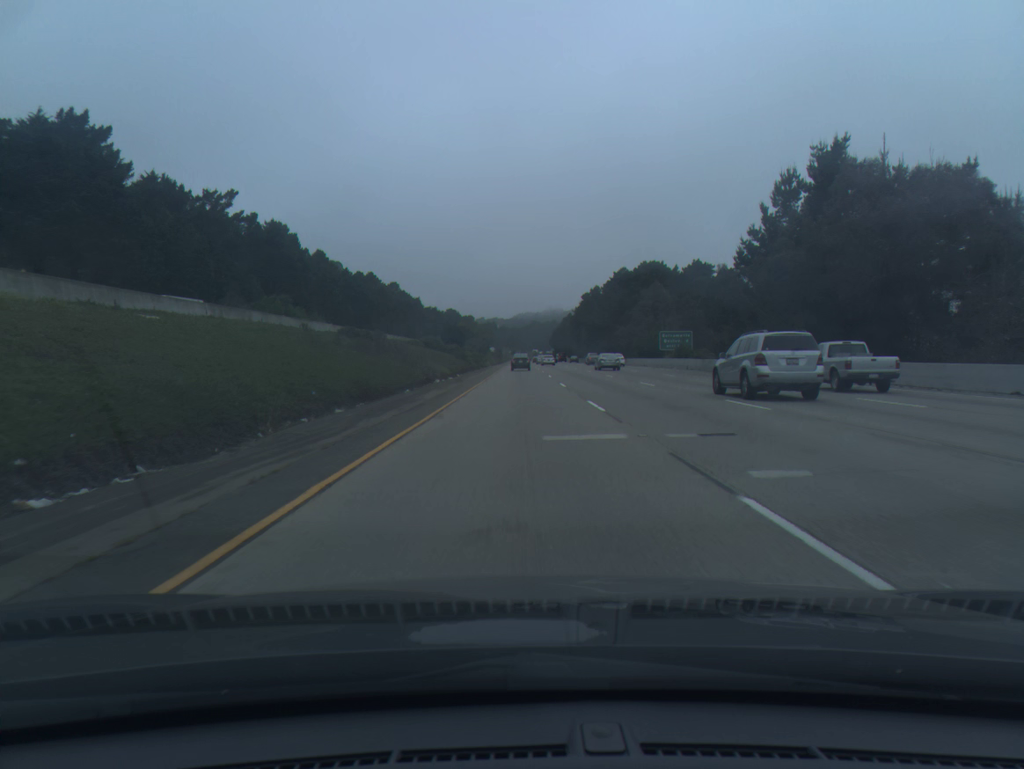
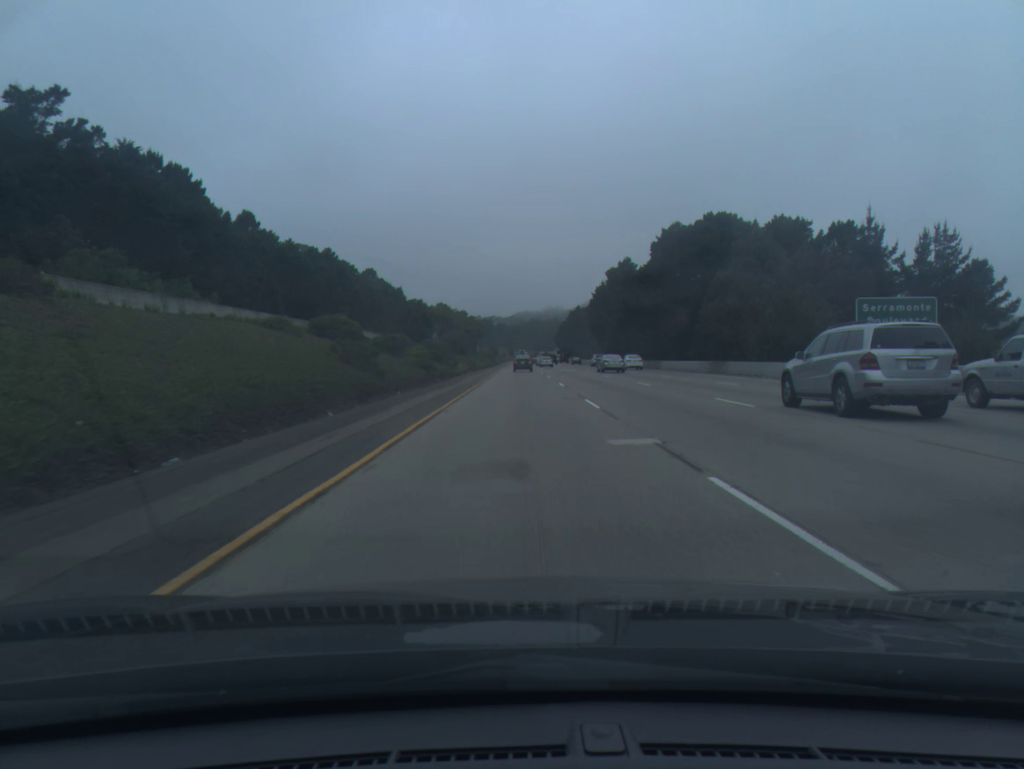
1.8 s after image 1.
(-0.1, +57.2) m; 0°
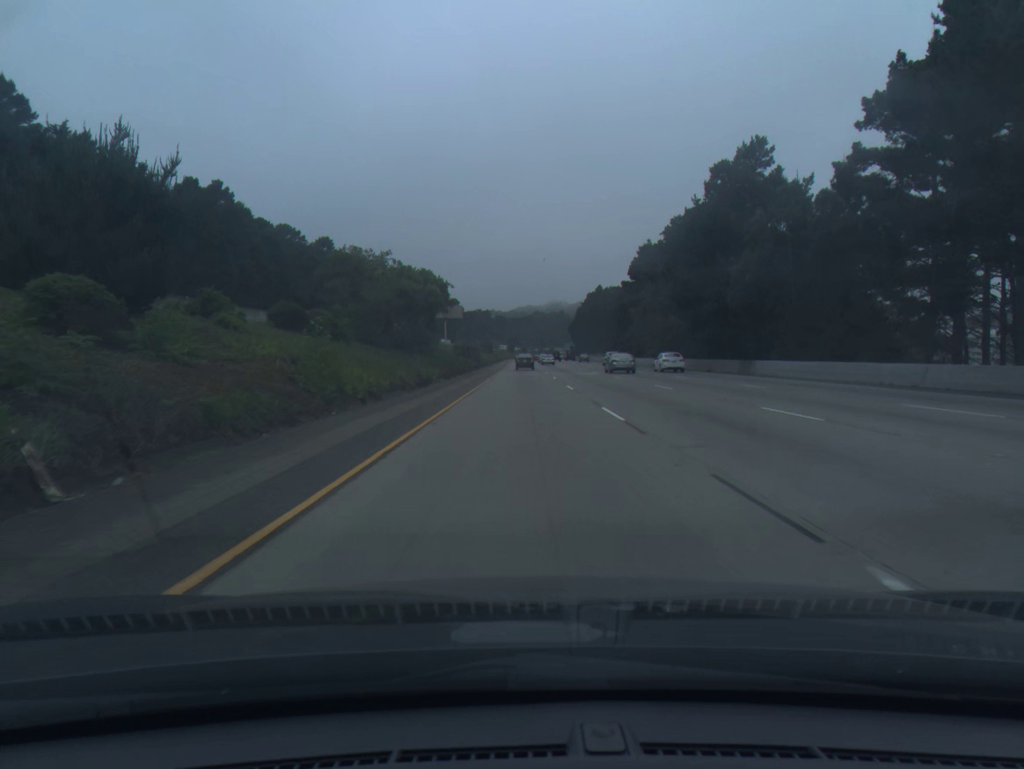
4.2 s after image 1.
(-0.1, +76.5) m; 0°
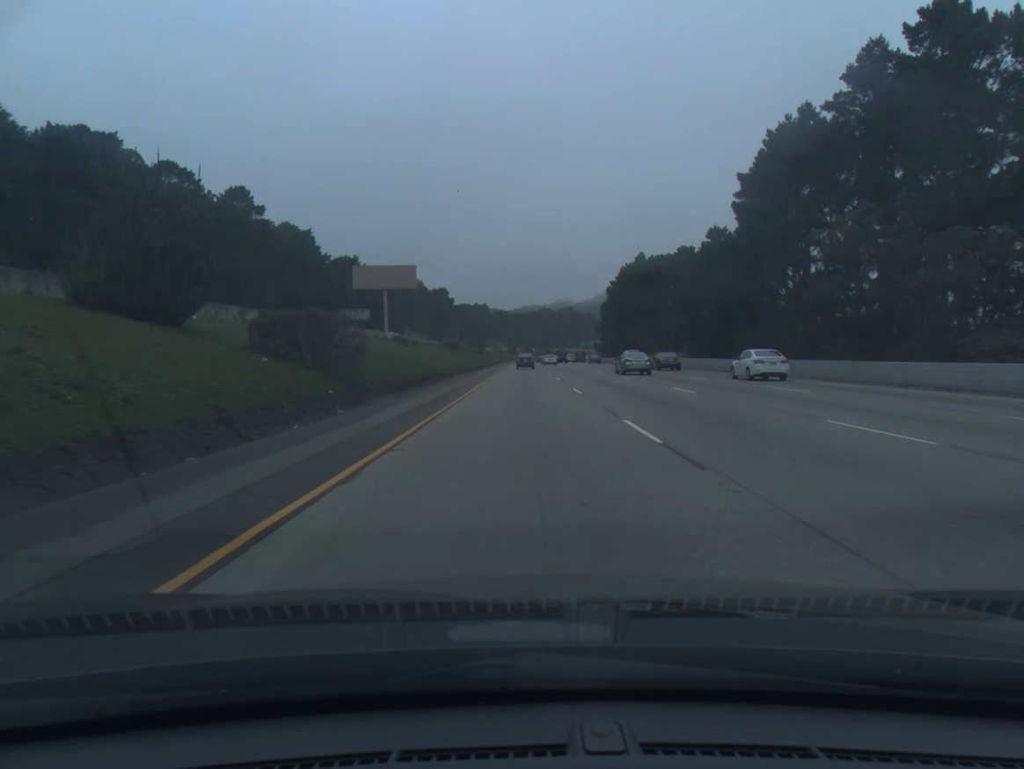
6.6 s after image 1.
(+0.3, +77.2) m; 0°
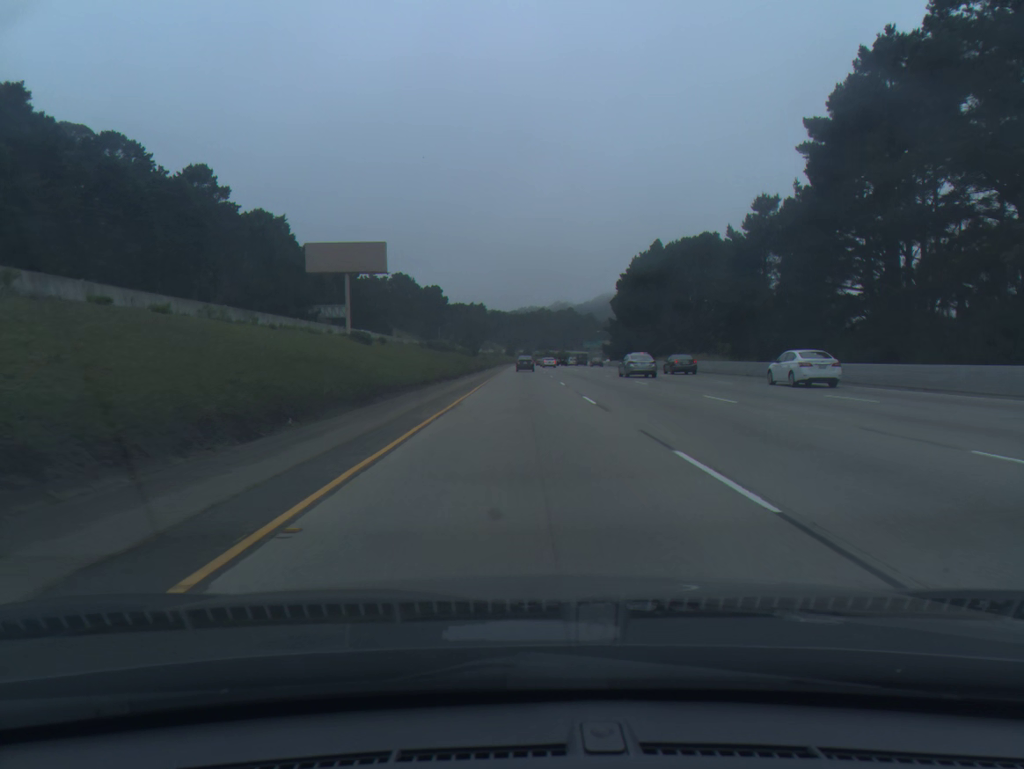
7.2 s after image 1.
(0.0, +19.4) m; 0°
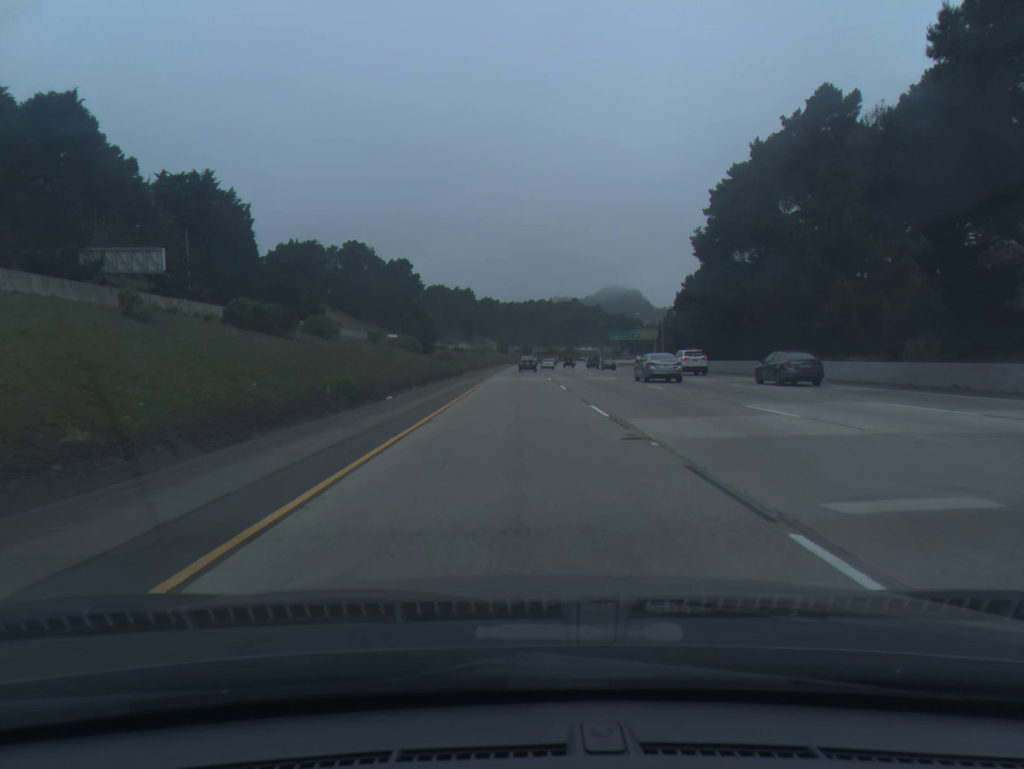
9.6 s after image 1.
(+0.3, +77.9) m; 0°
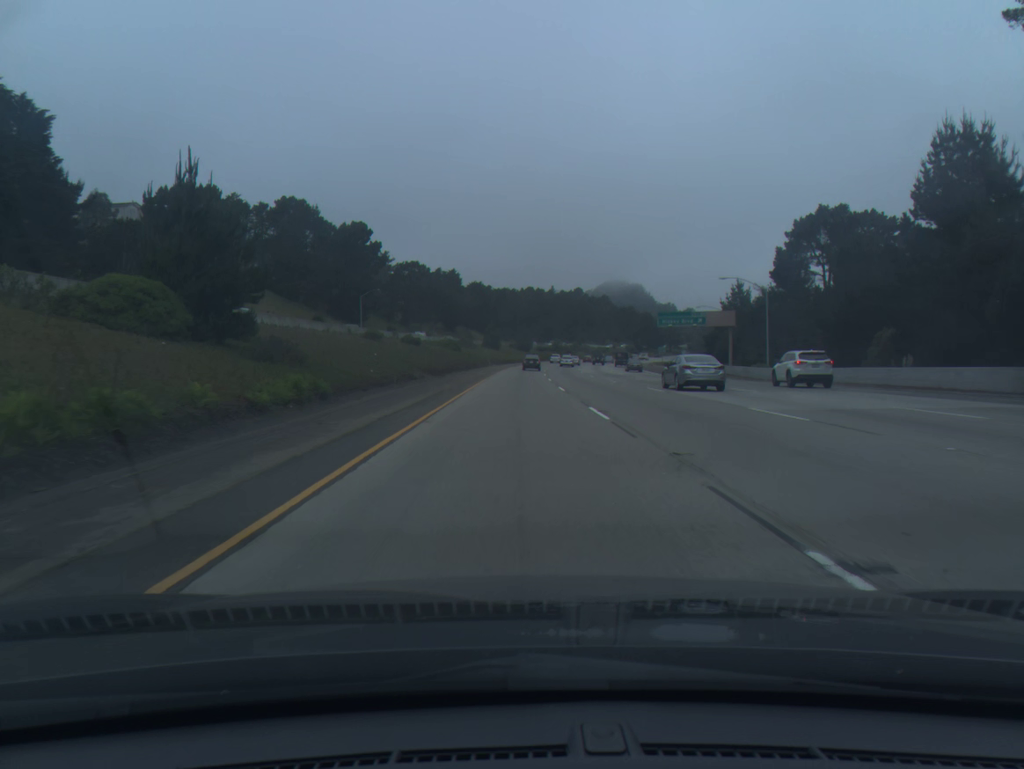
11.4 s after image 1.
(-0.1, +58.8) m; 0°
